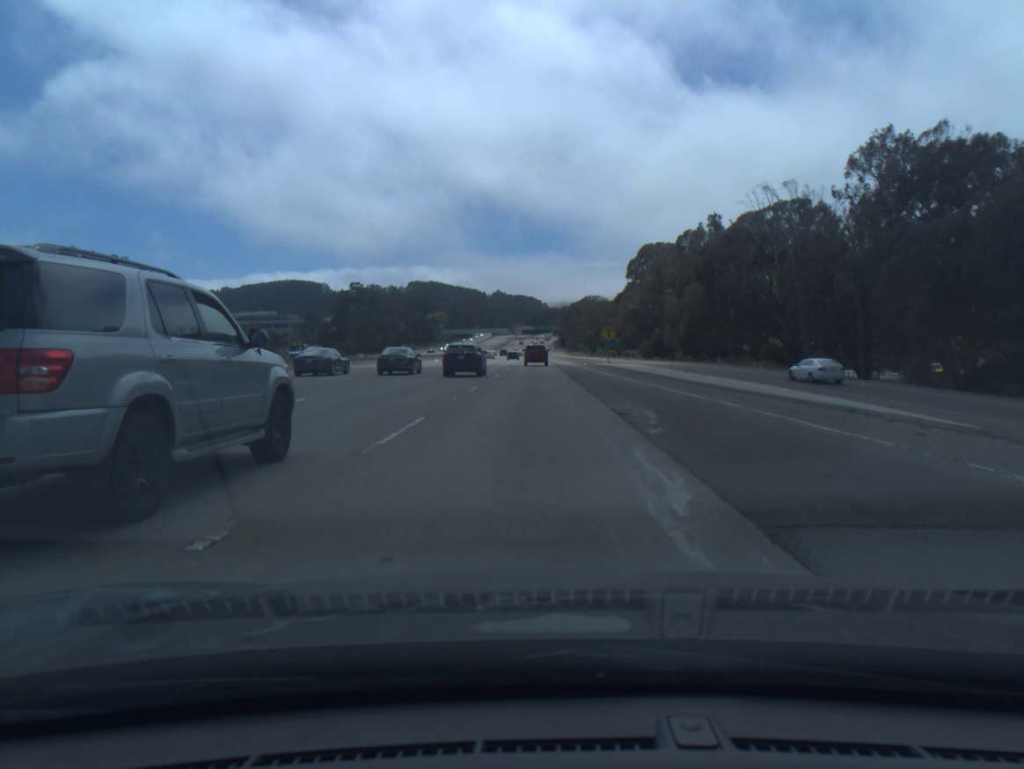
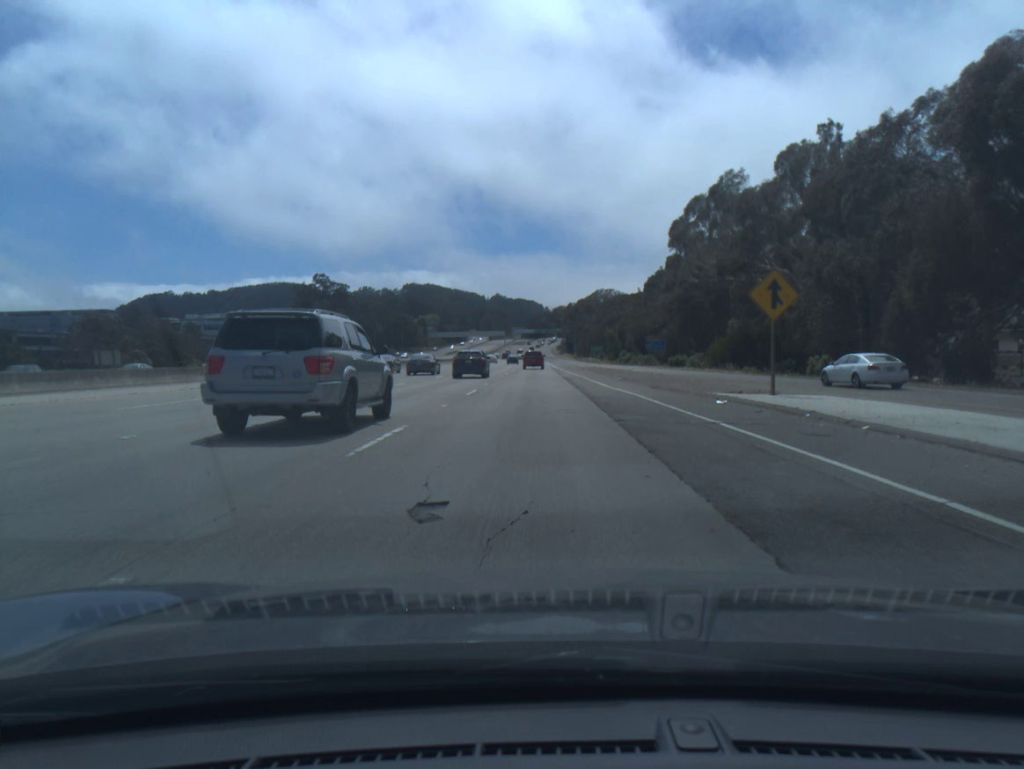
(-0.1, +59.1) m; 0°
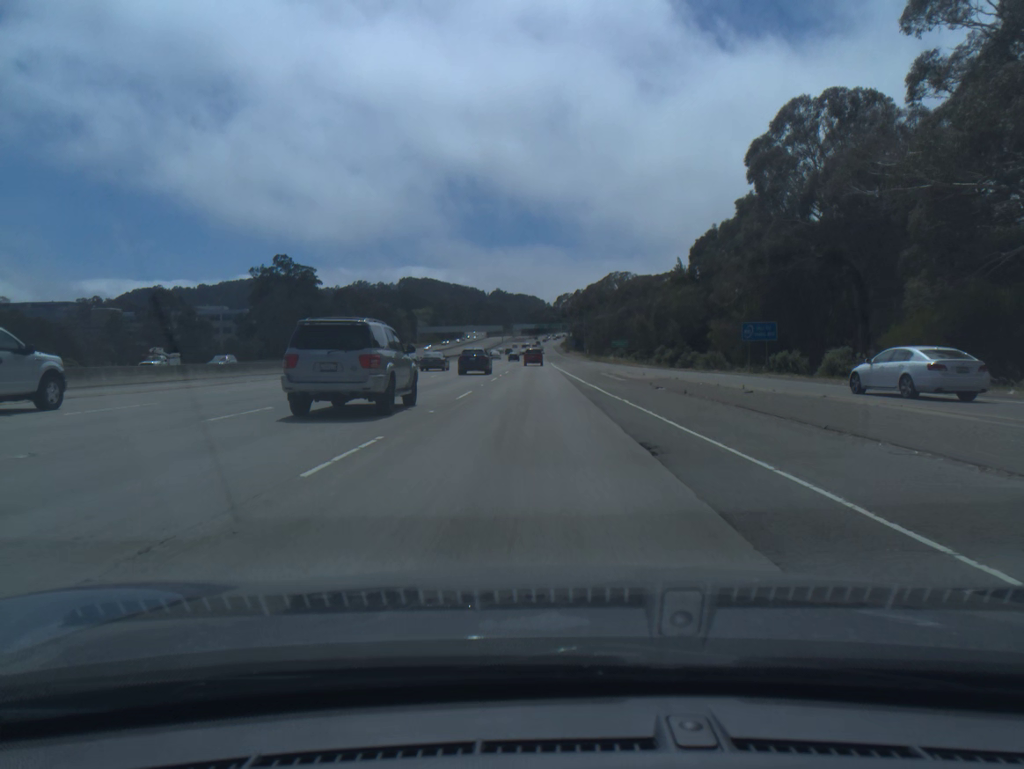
(-0.1, +45.8) m; 0°
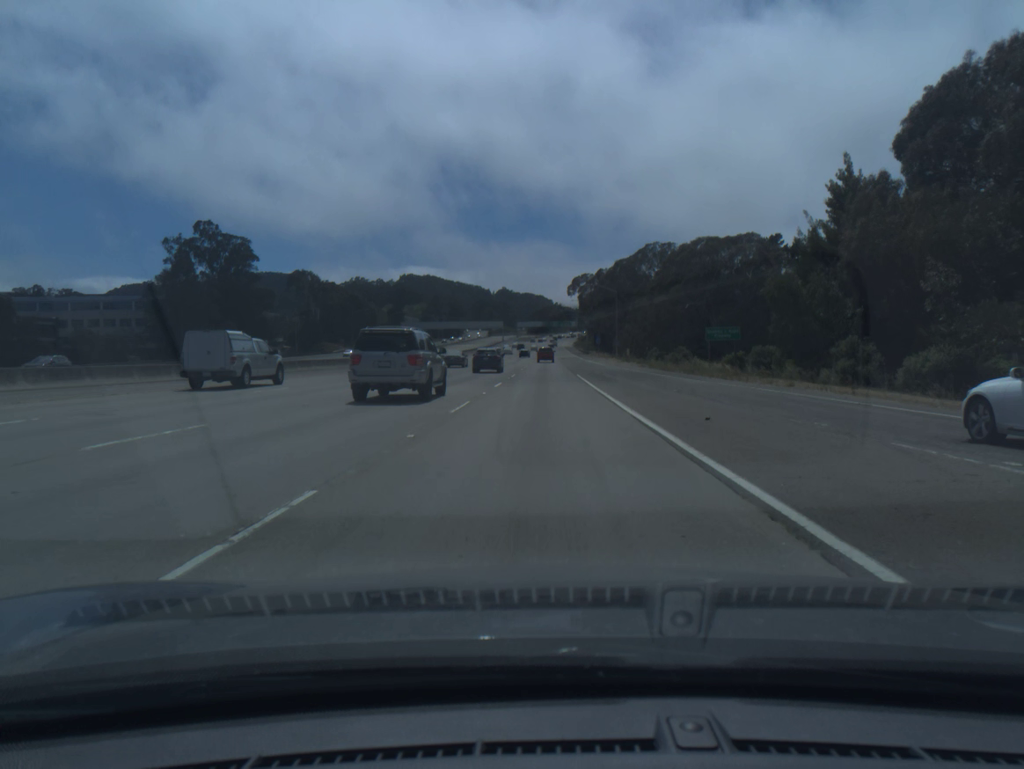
(-0.4, +63.1) m; -1°
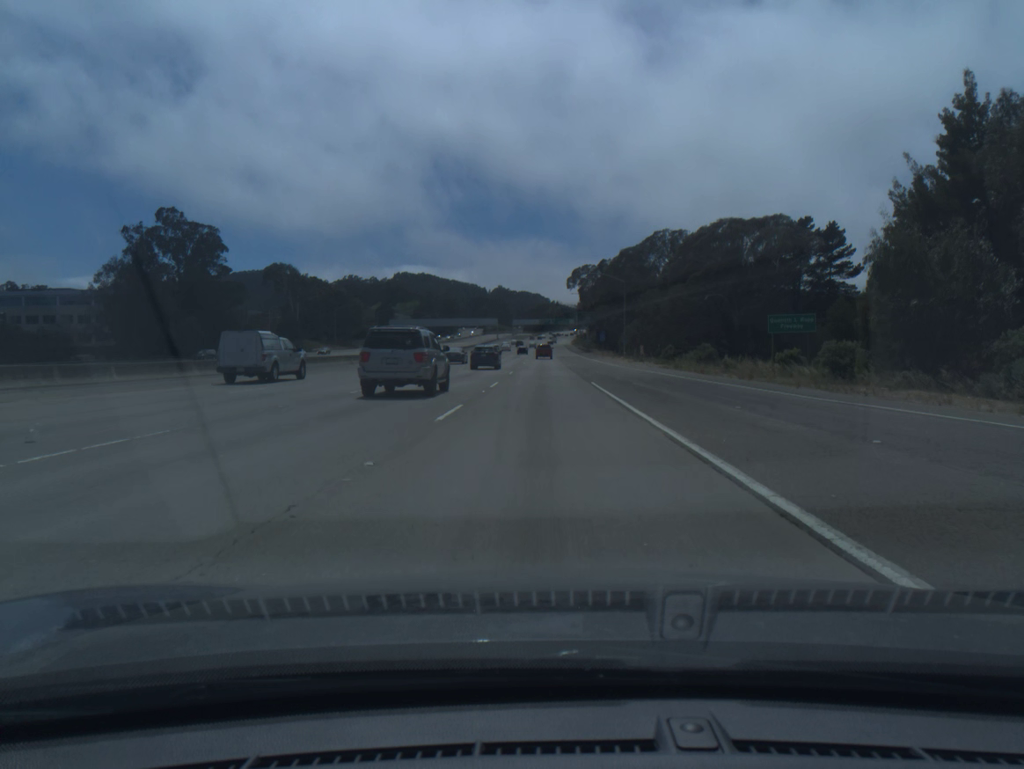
(0.0, +16.1) m; 0°
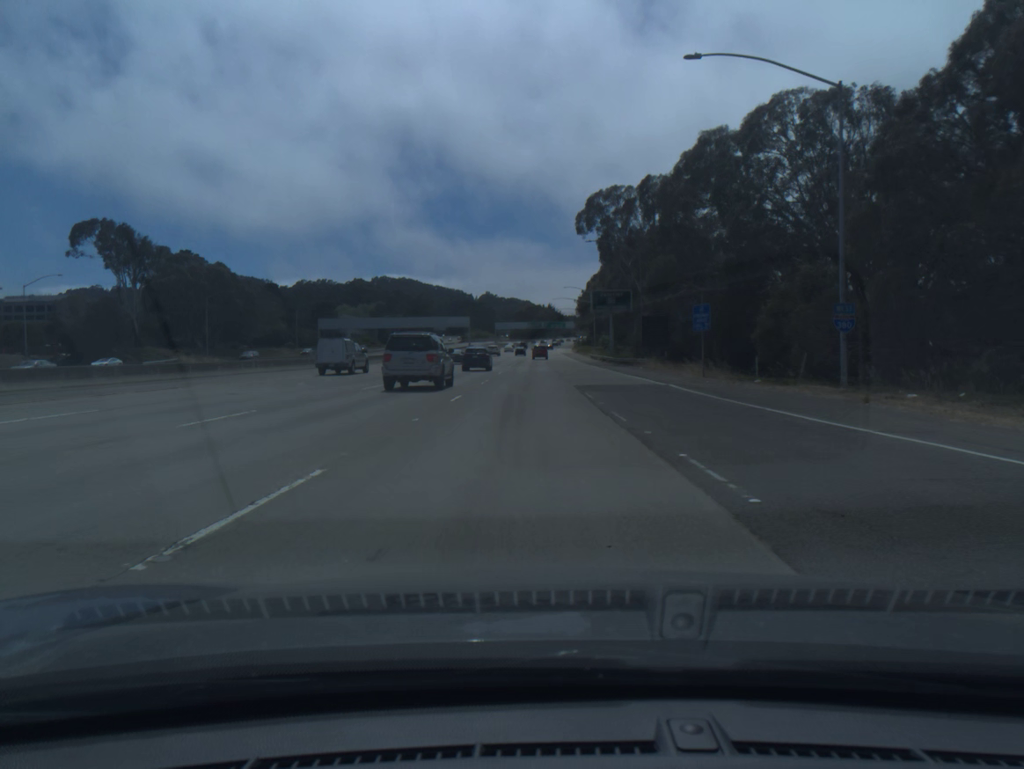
(+0.8, +82.4) m; +1°
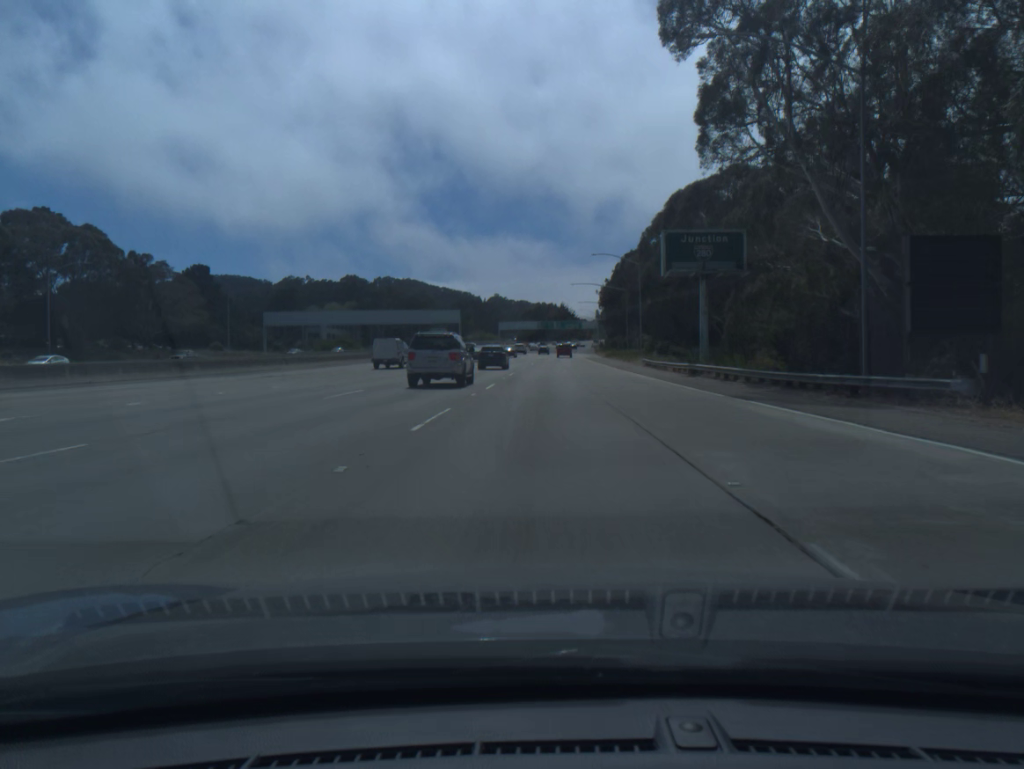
(-0.5, +50.3) m; -1°
